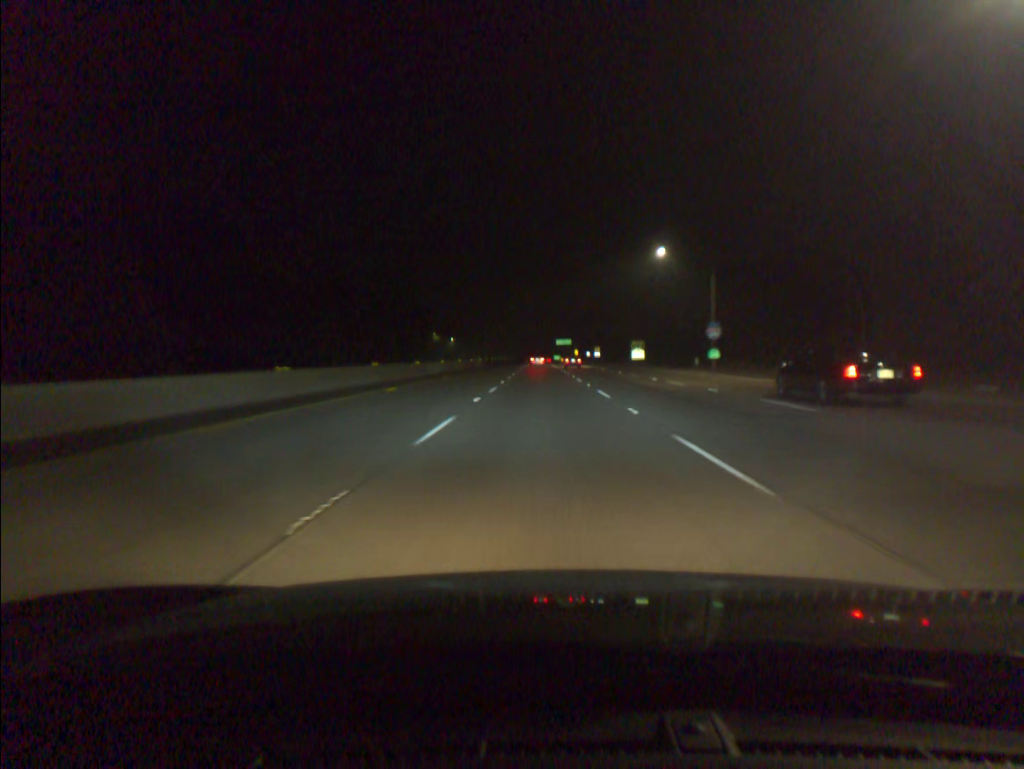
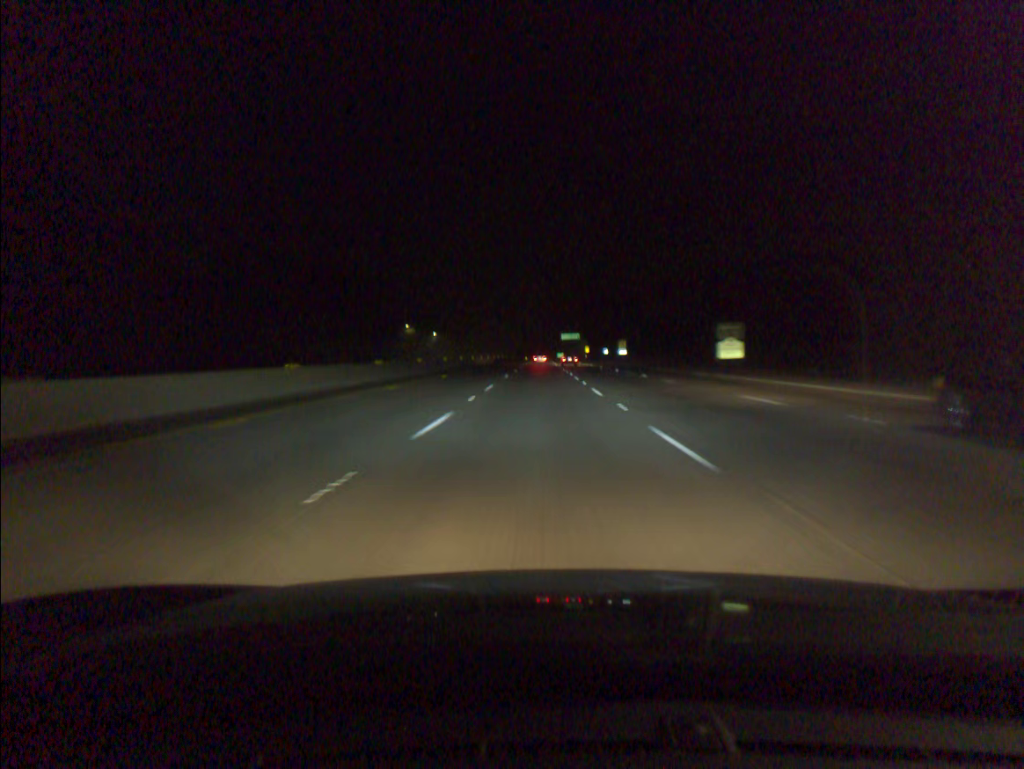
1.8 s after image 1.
(0.0, +57.6) m; 0°
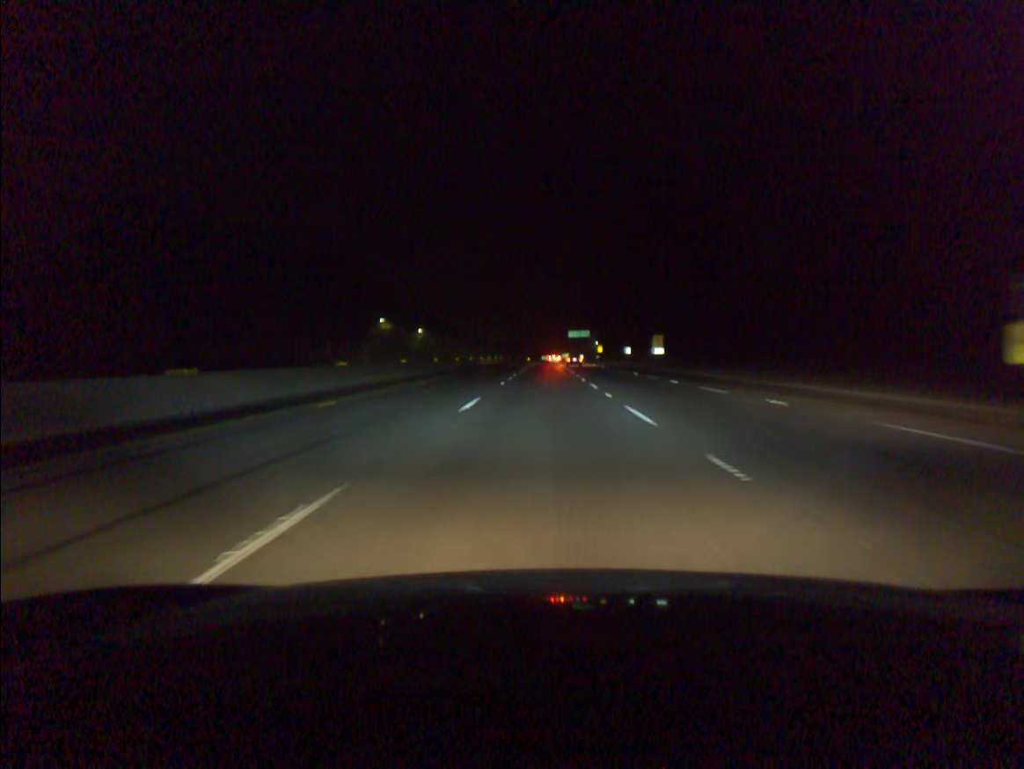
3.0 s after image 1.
(-0.1, +38.3) m; 0°
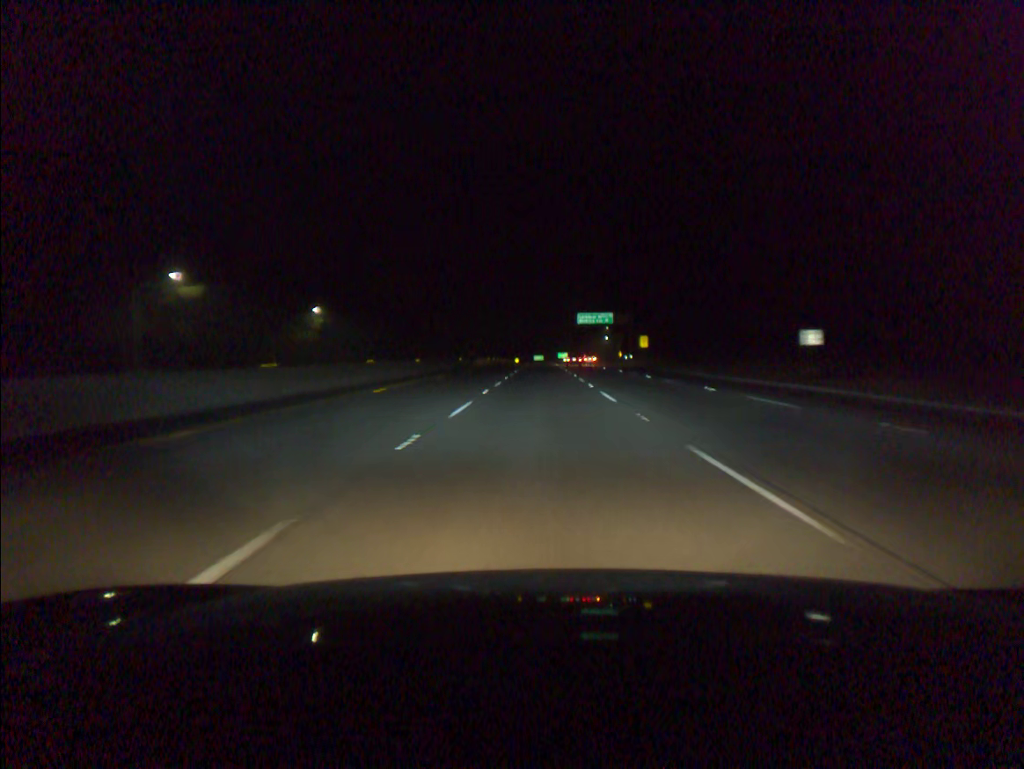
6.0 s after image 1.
(+0.4, +95.4) m; 0°
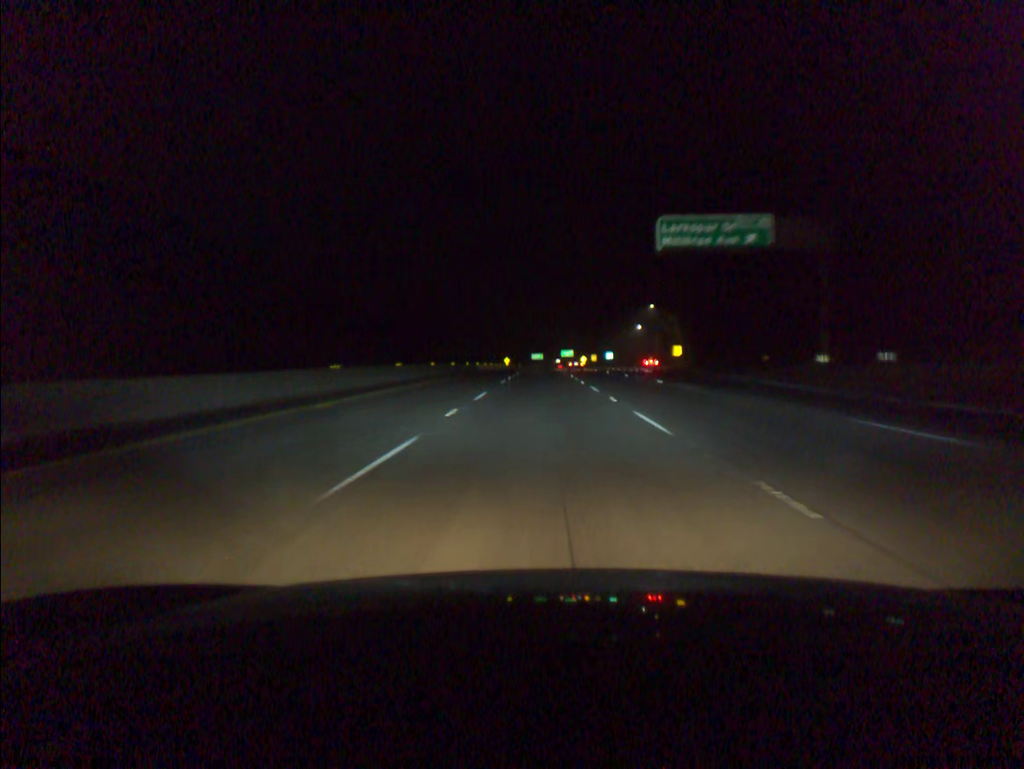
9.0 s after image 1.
(+0.1, +95.4) m; 0°
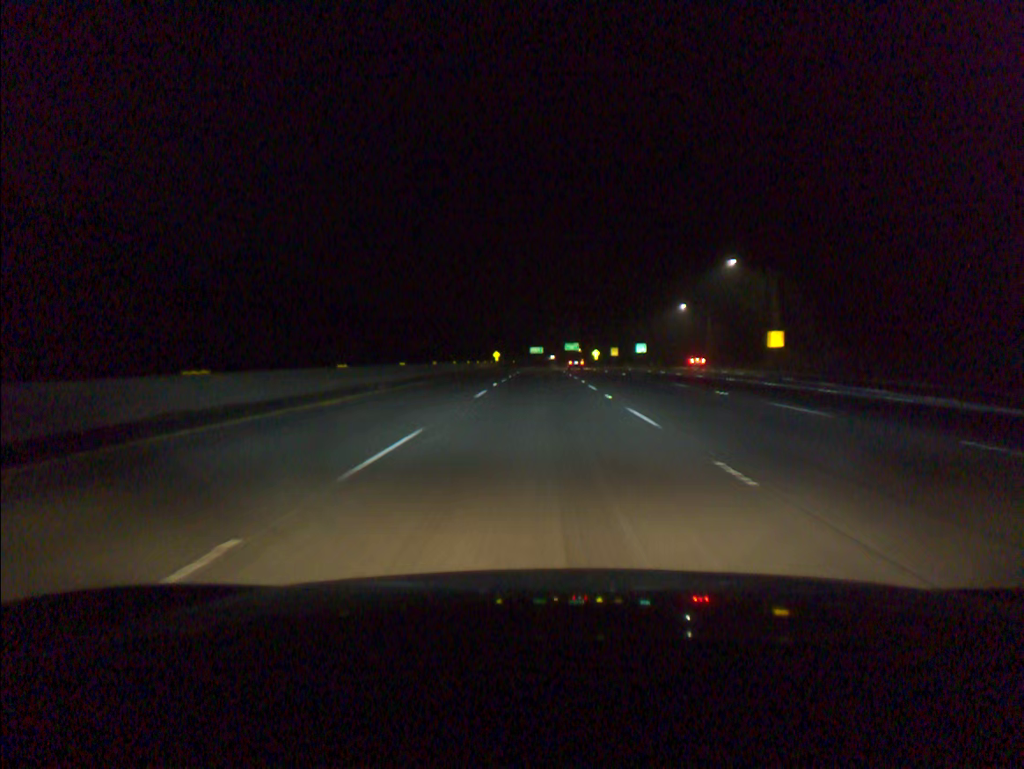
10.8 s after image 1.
(0.0, +57.4) m; 0°
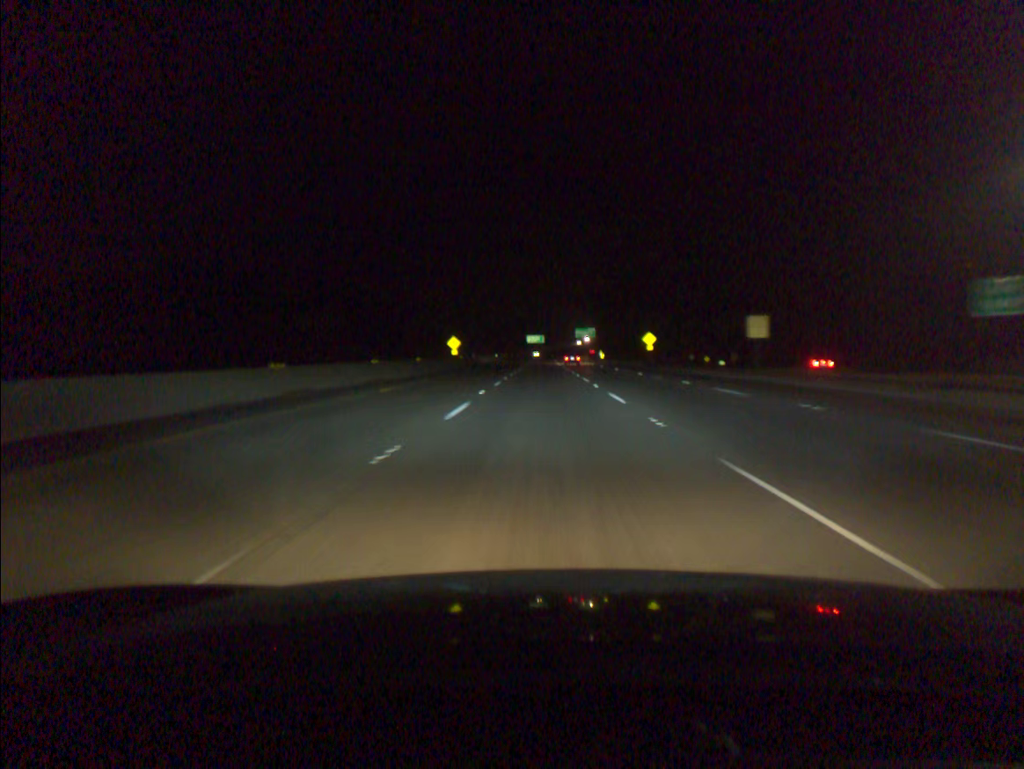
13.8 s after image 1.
(-0.1, +96.1) m; 0°
